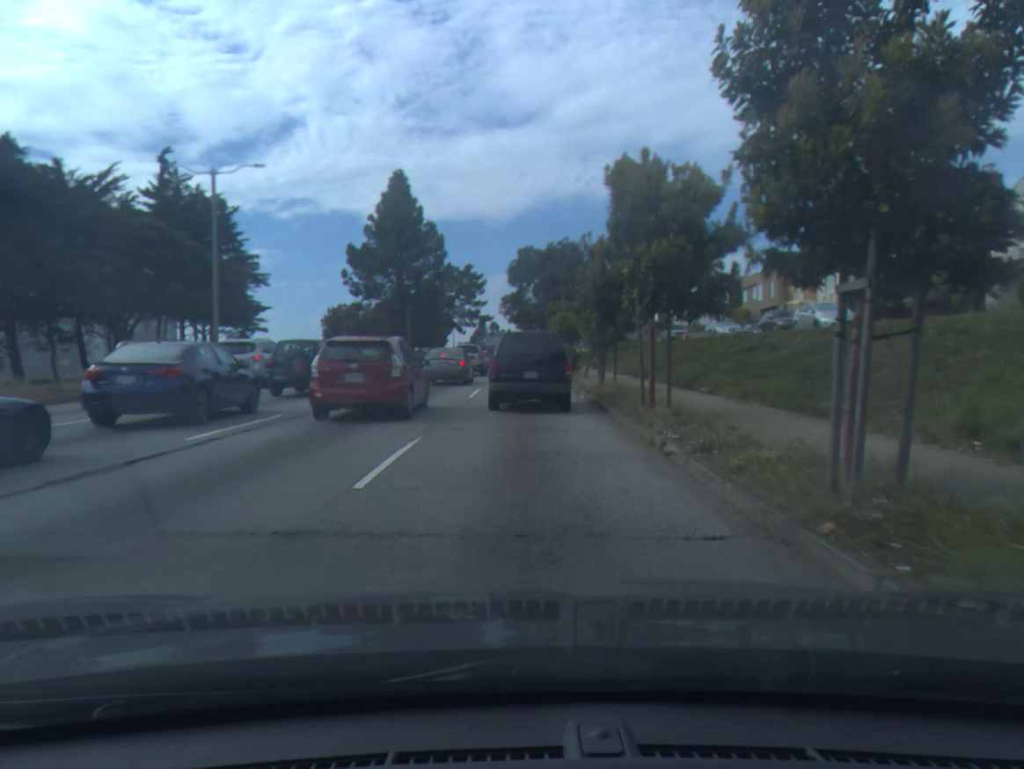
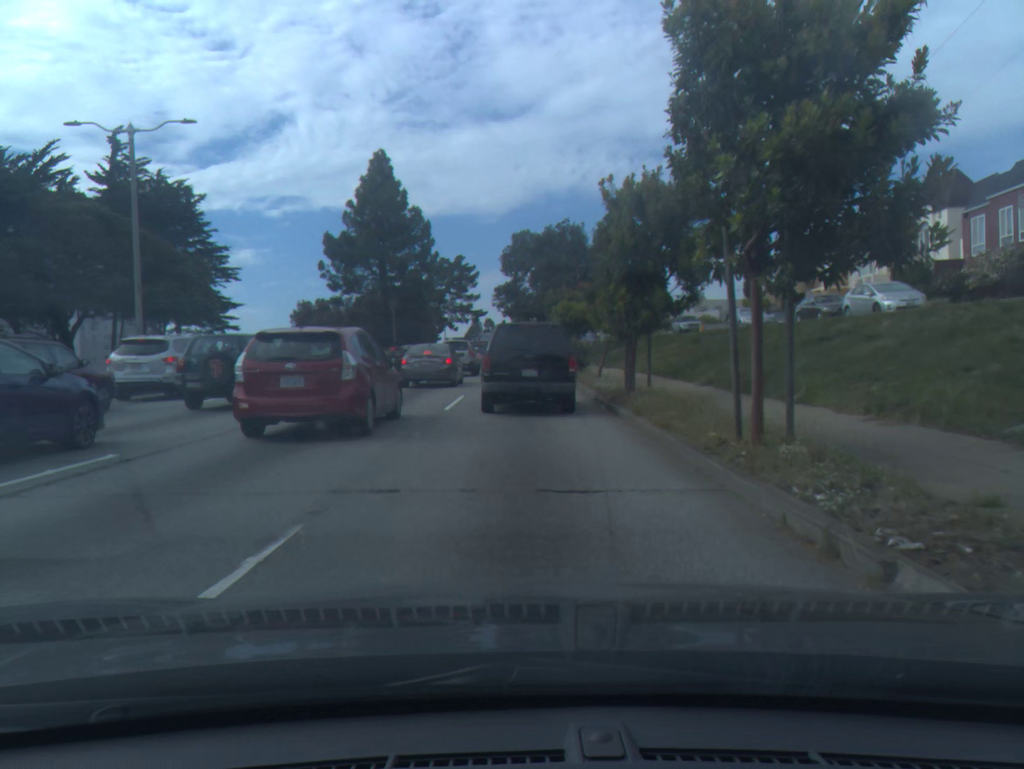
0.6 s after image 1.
(0.0, +6.2) m; 0°
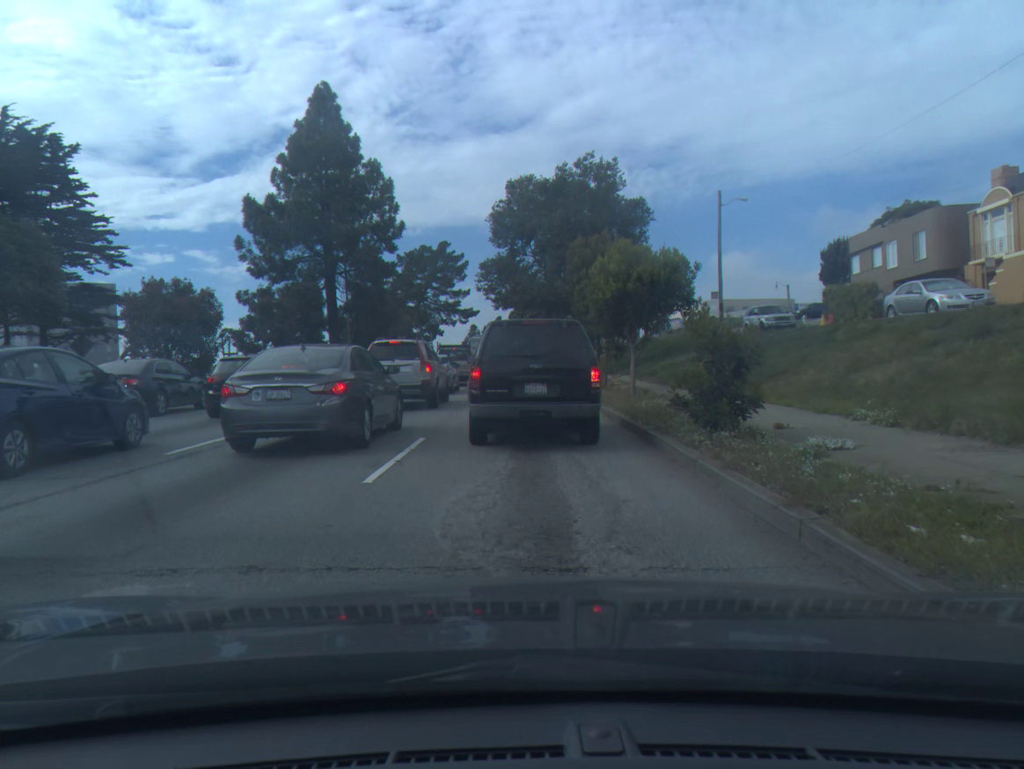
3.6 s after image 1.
(-0.1, +23.6) m; -1°
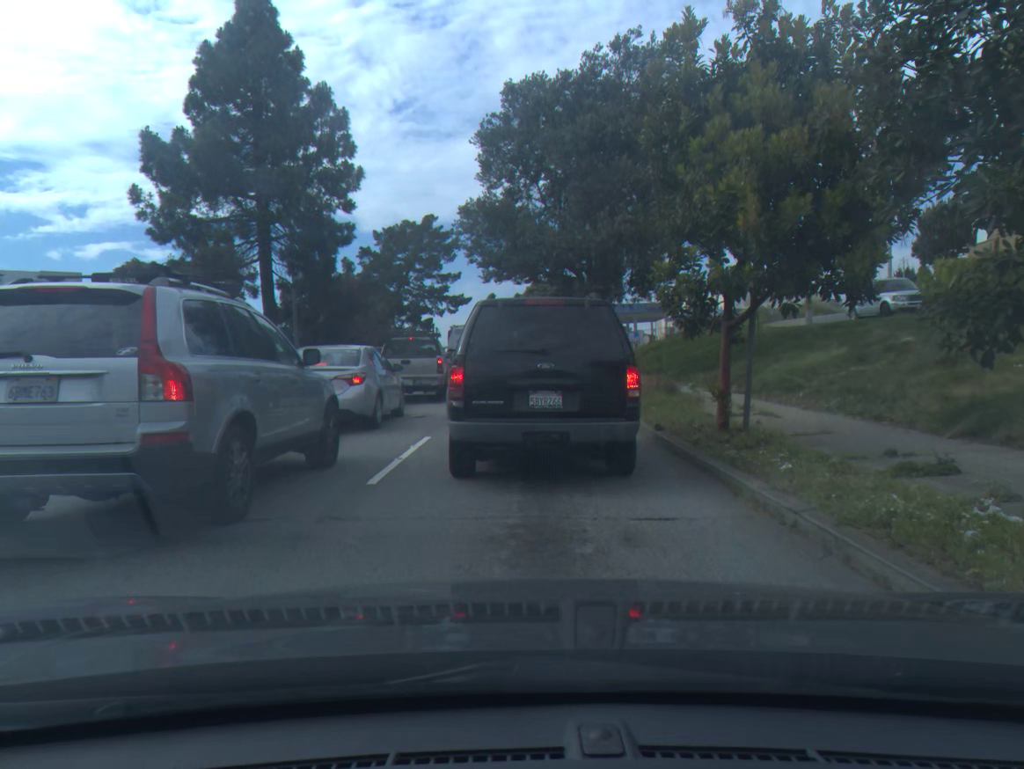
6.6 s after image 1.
(0.0, +15.2) m; 0°
